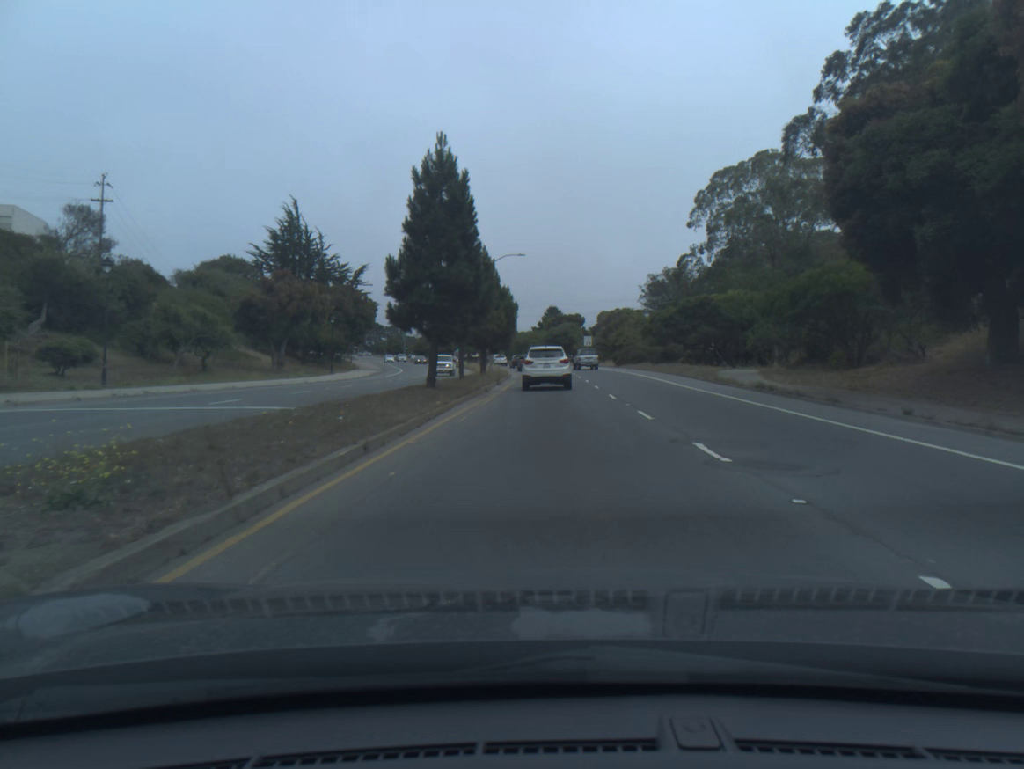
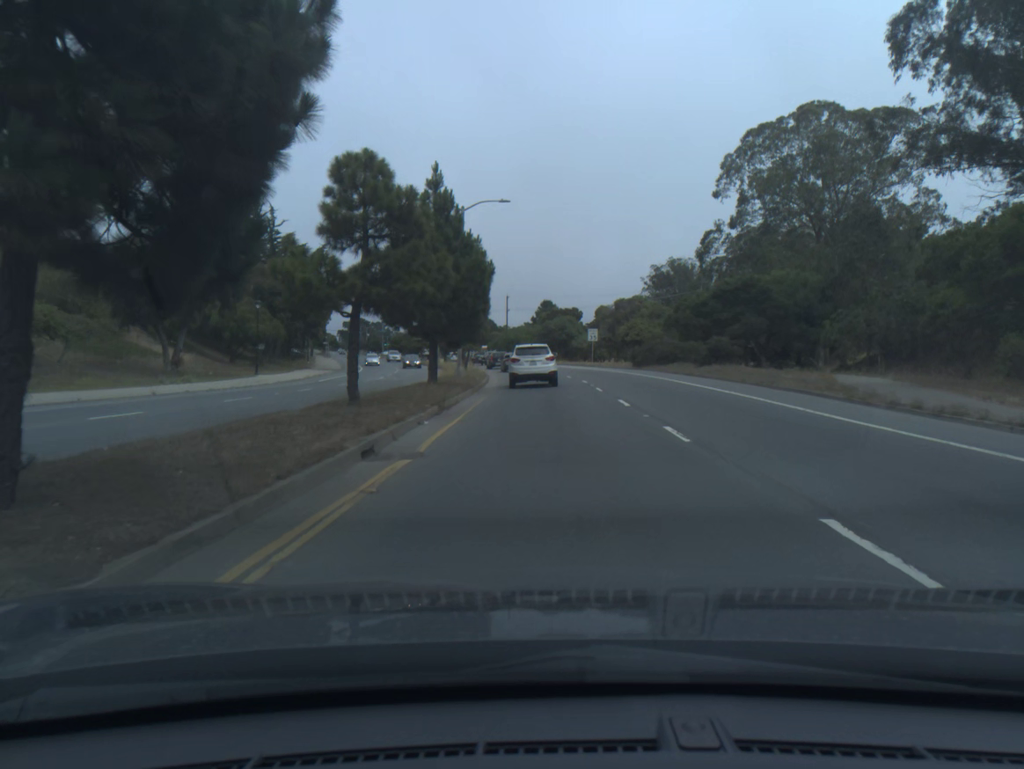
(0.0, +19.2) m; 0°
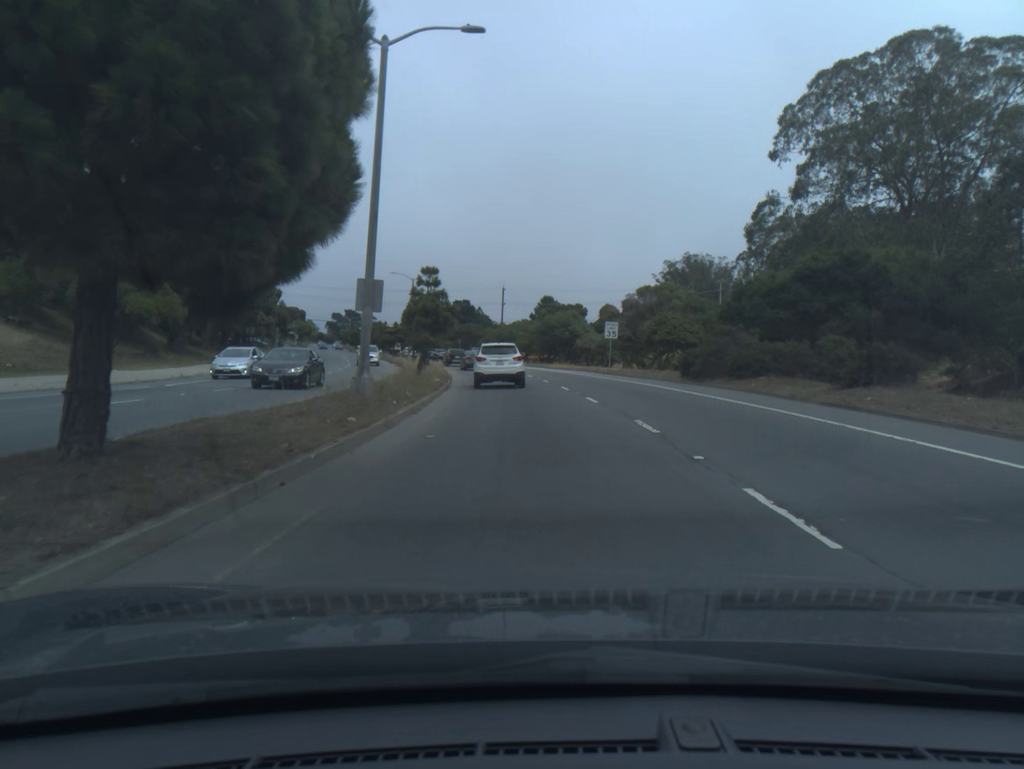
(0.0, +20.2) m; 0°
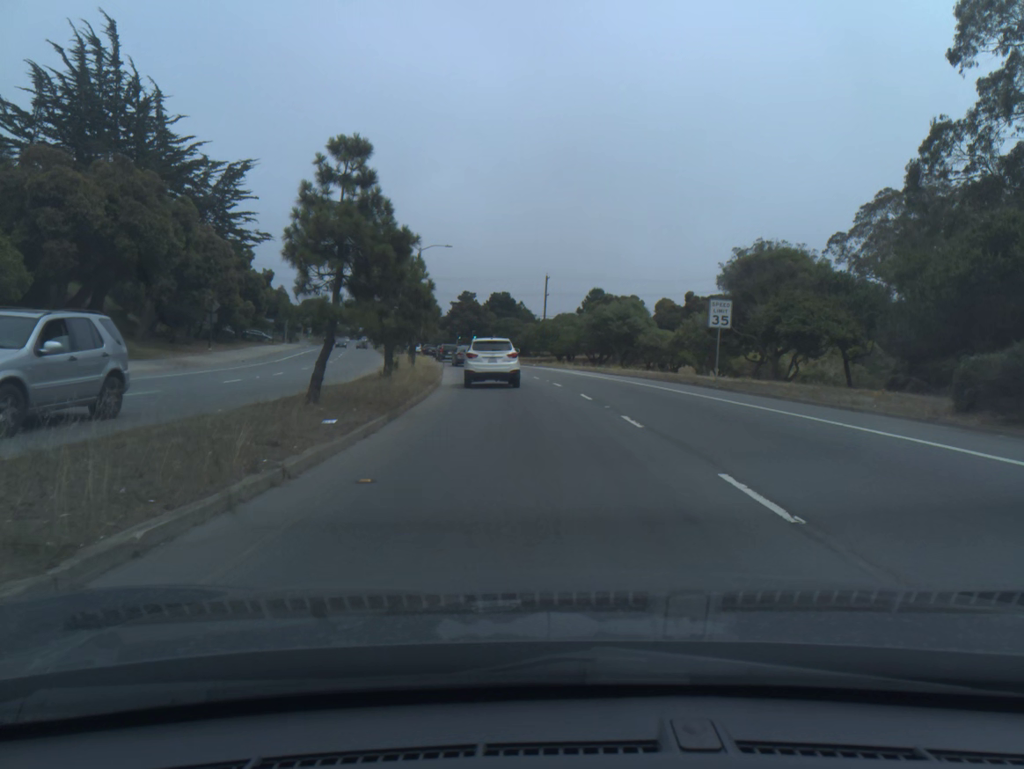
(-0.5, +21.0) m; -3°
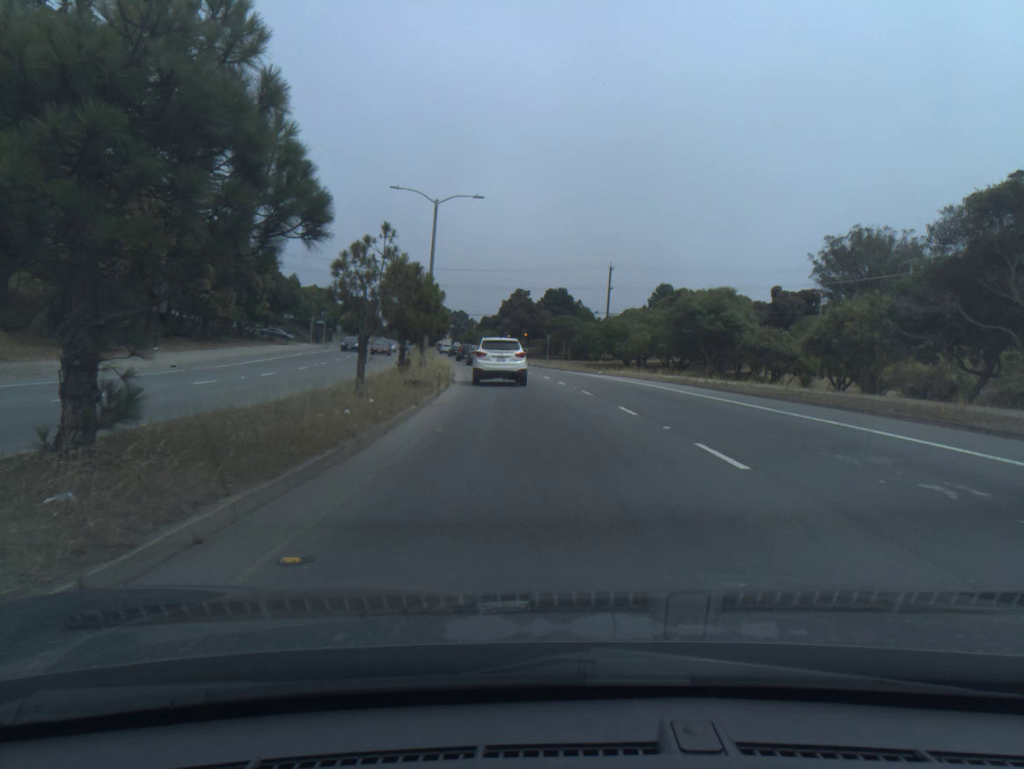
(-0.7, +19.1) m; -4°
